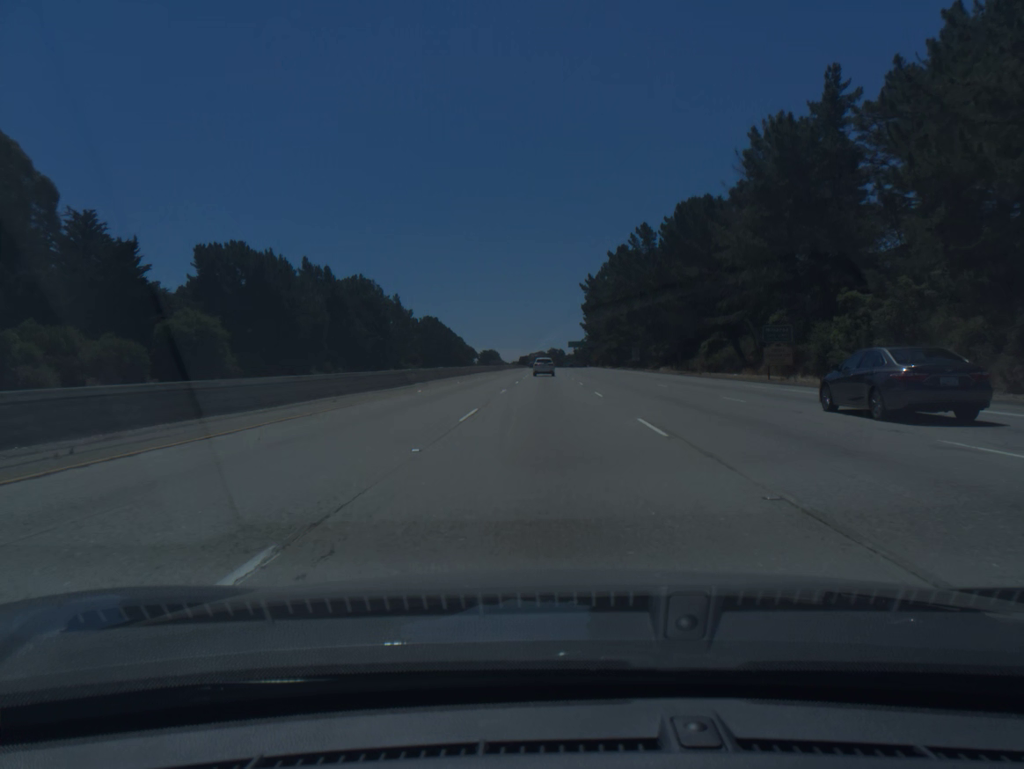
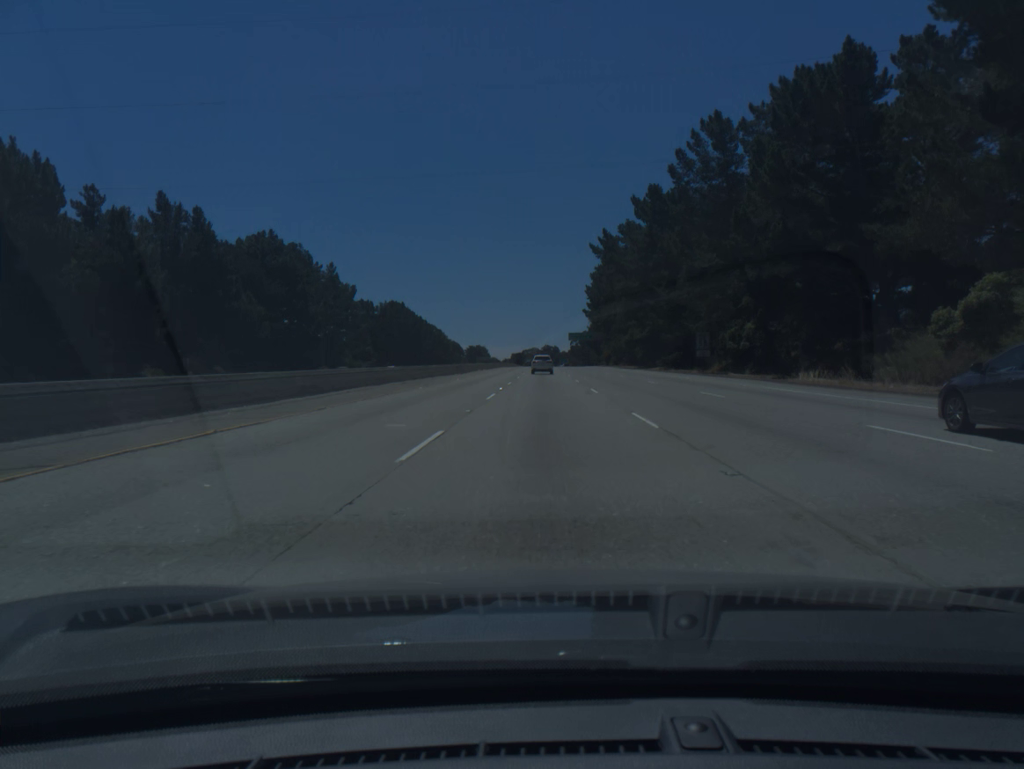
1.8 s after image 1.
(0.0, +56.9) m; 0°
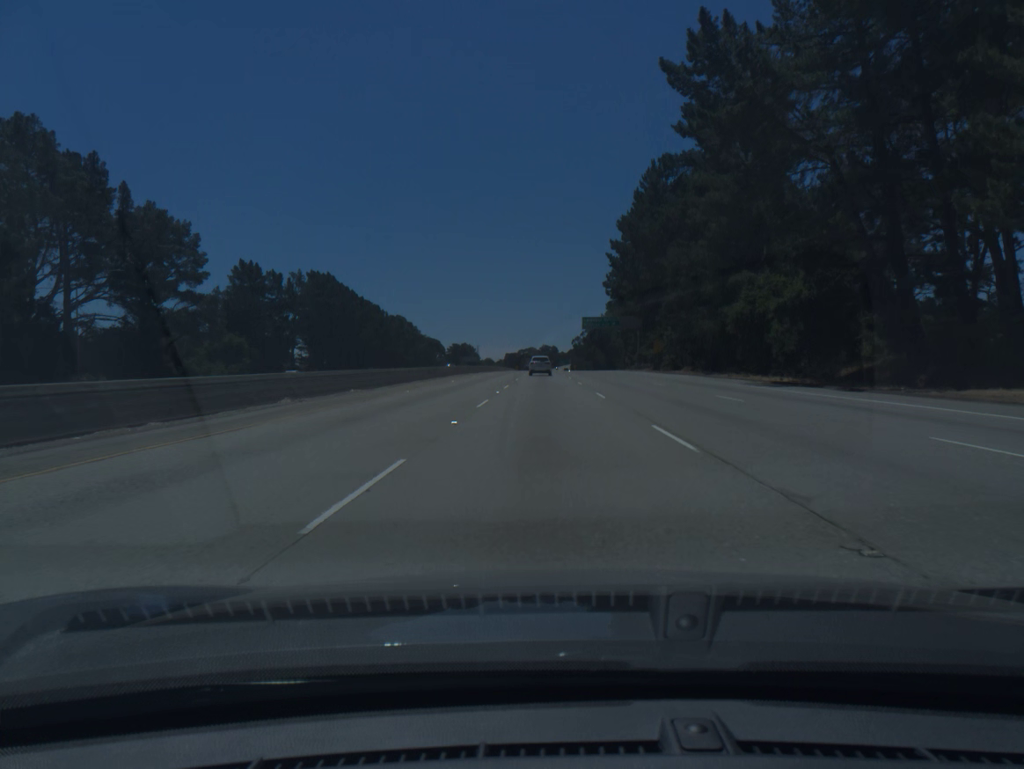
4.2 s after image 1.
(+0.1, +76.1) m; 0°
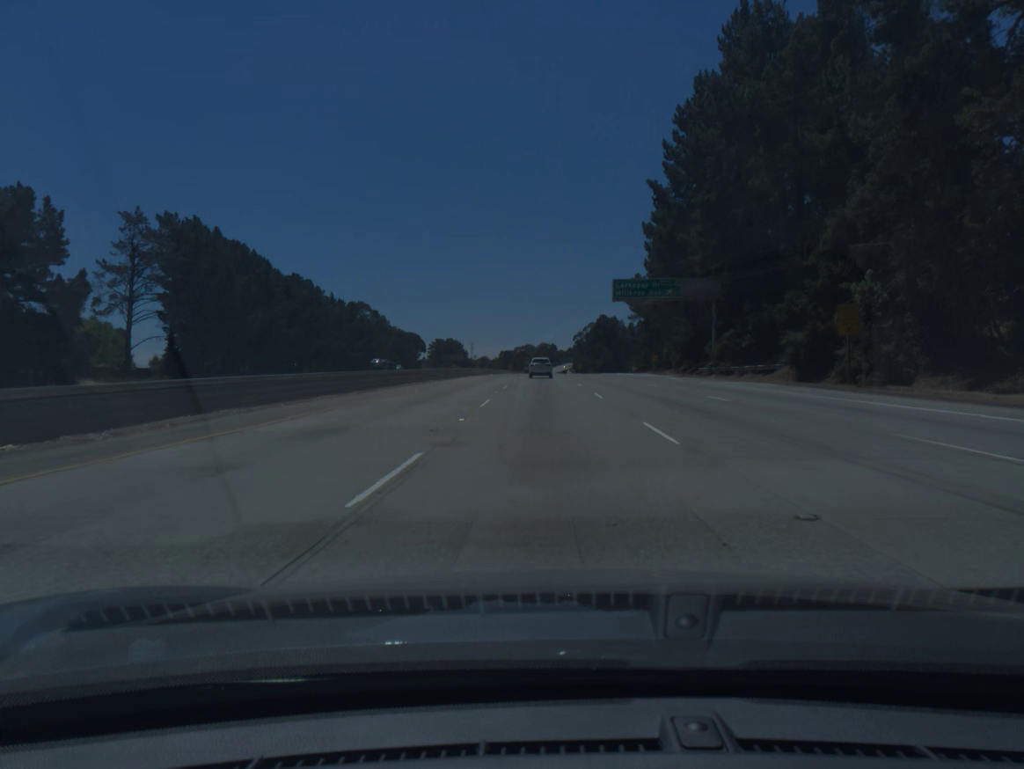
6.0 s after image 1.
(0.0, +57.1) m; 0°
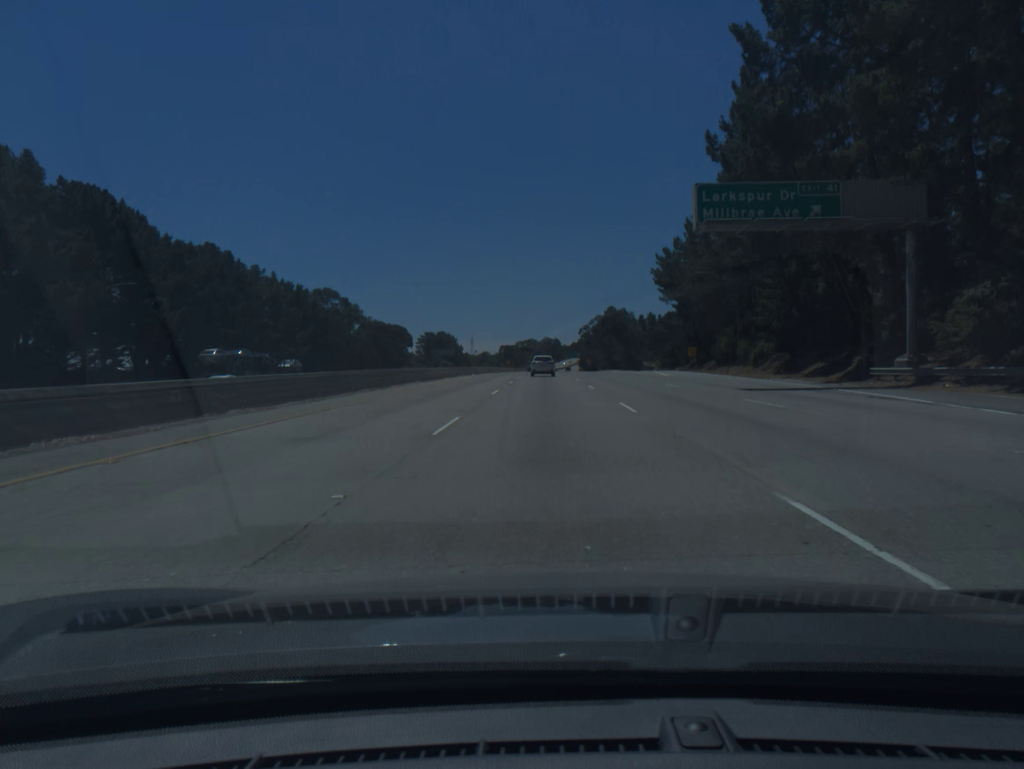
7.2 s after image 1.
(0.0, +37.9) m; 0°
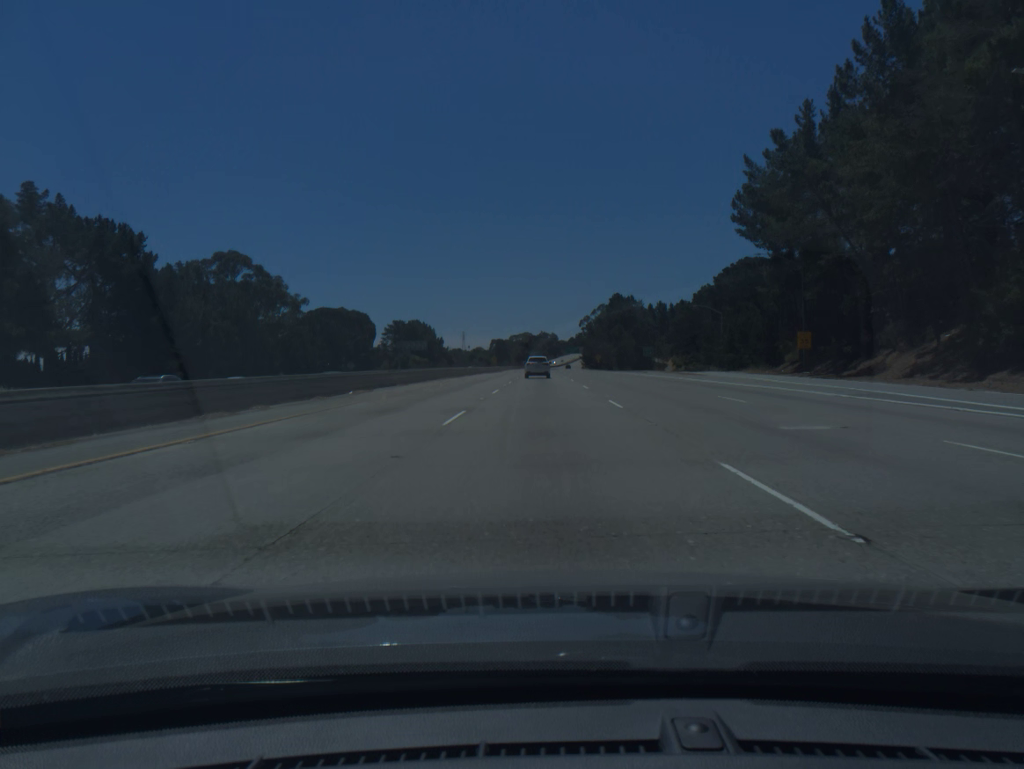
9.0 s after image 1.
(+0.2, +56.1) m; 0°
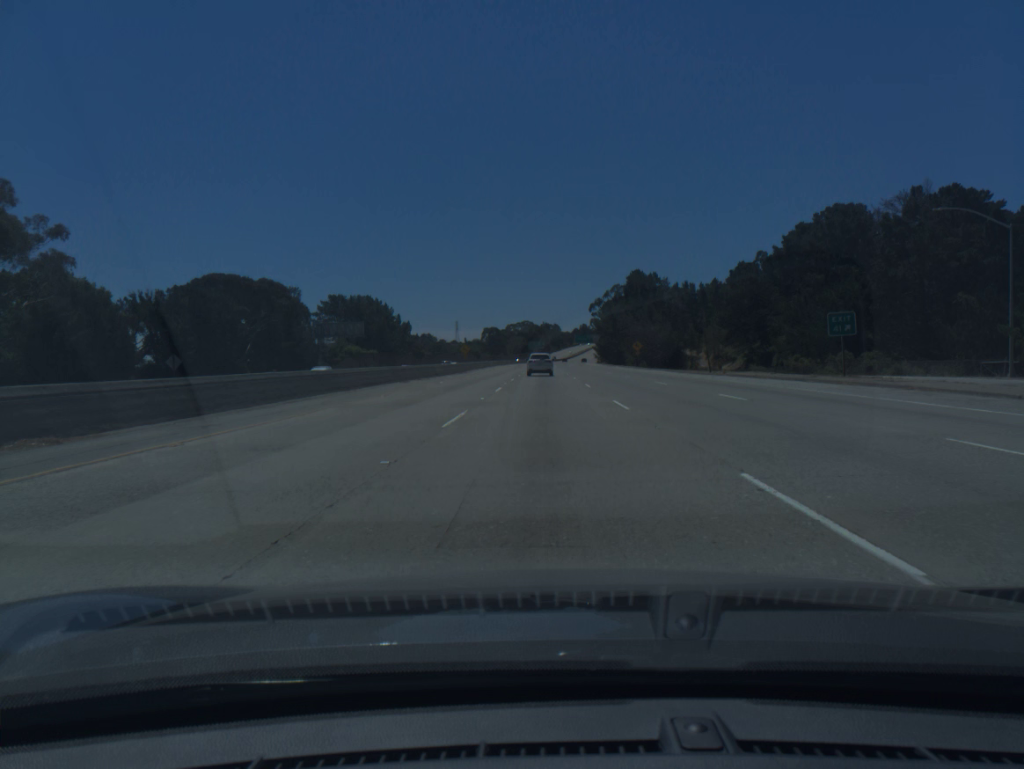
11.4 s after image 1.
(-0.1, +73.6) m; 0°
